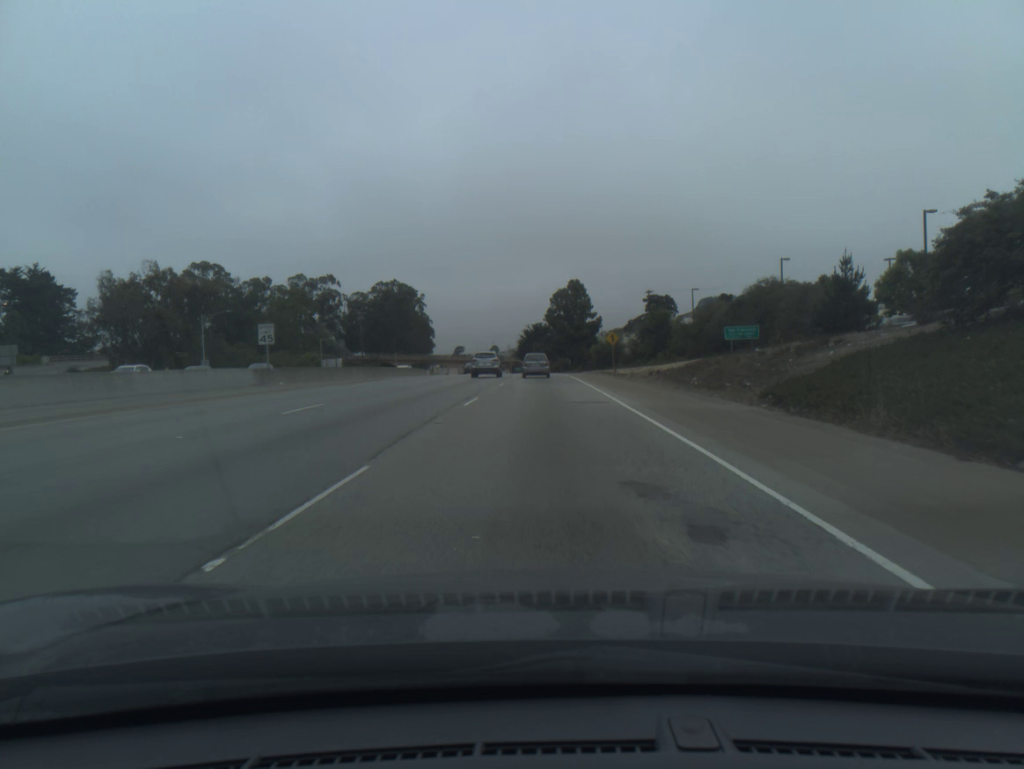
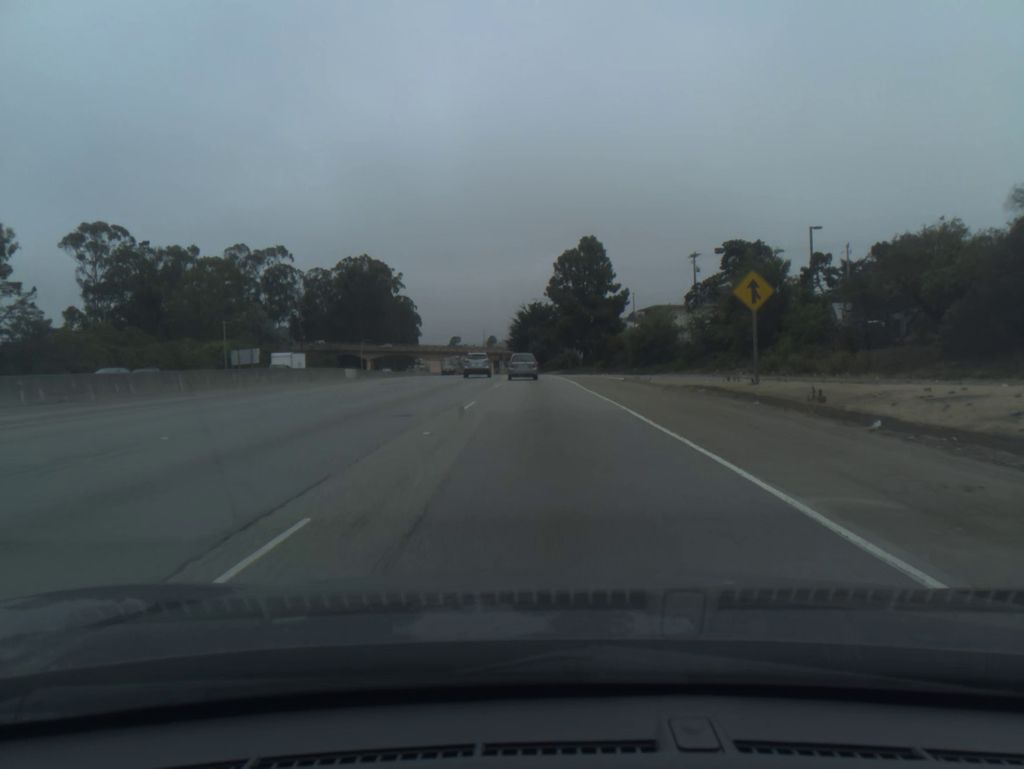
(-0.1, +45.6) m; 0°
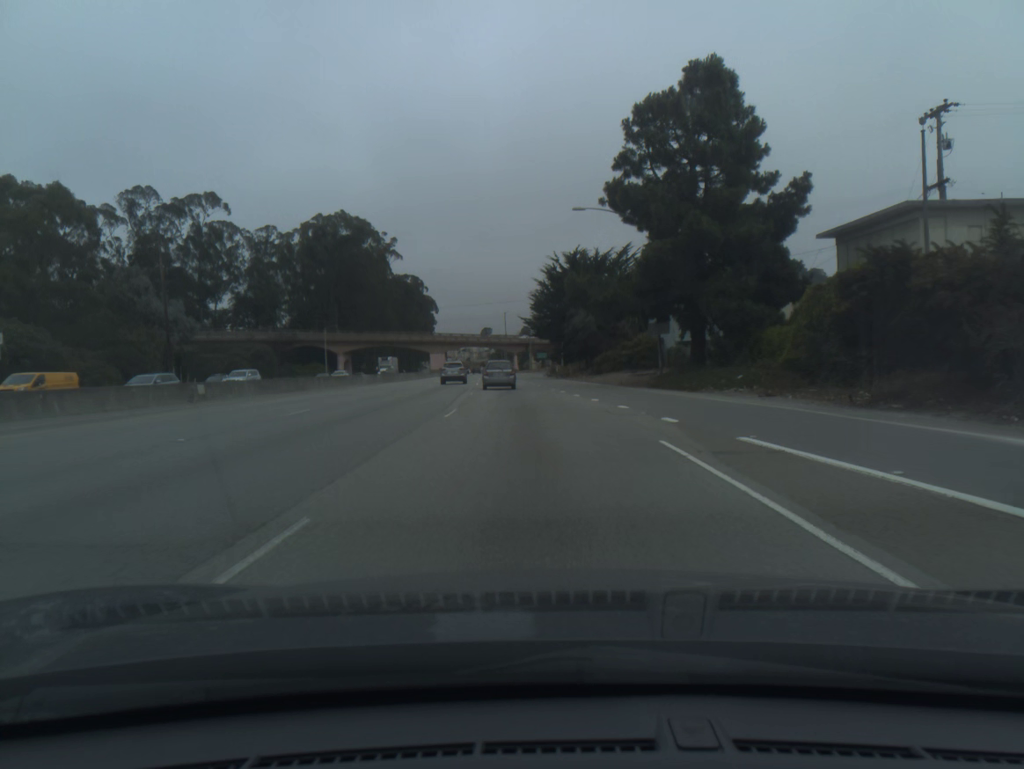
(-0.9, +58.5) m; -2°
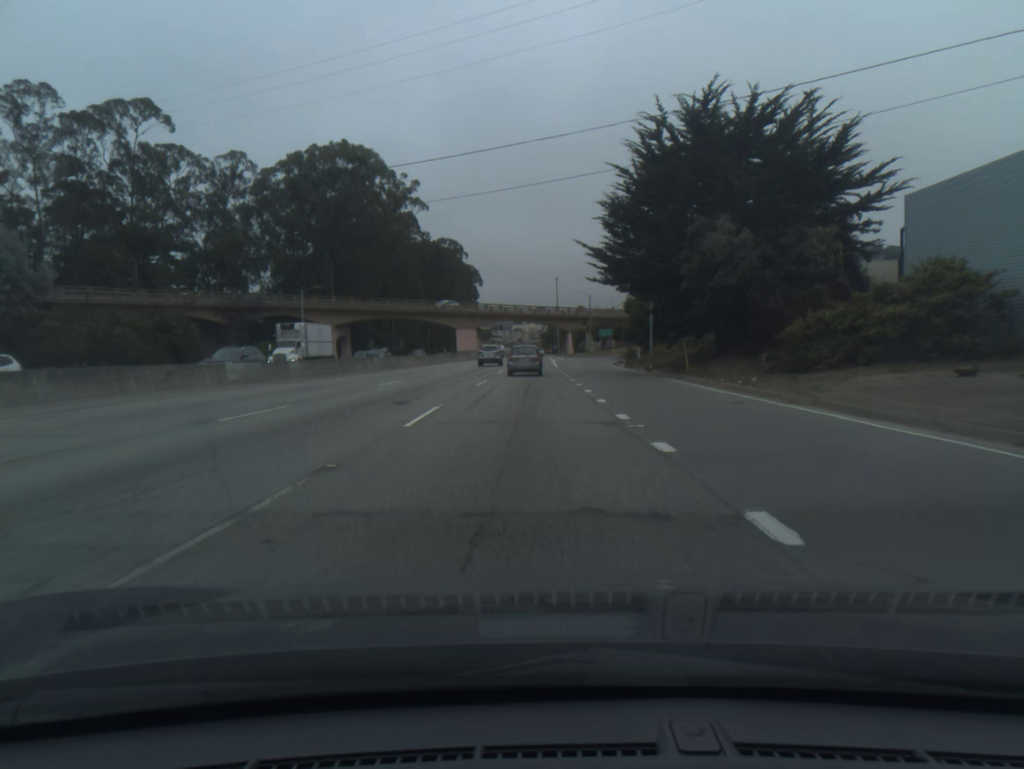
(-1.4, +42.1) m; -4°
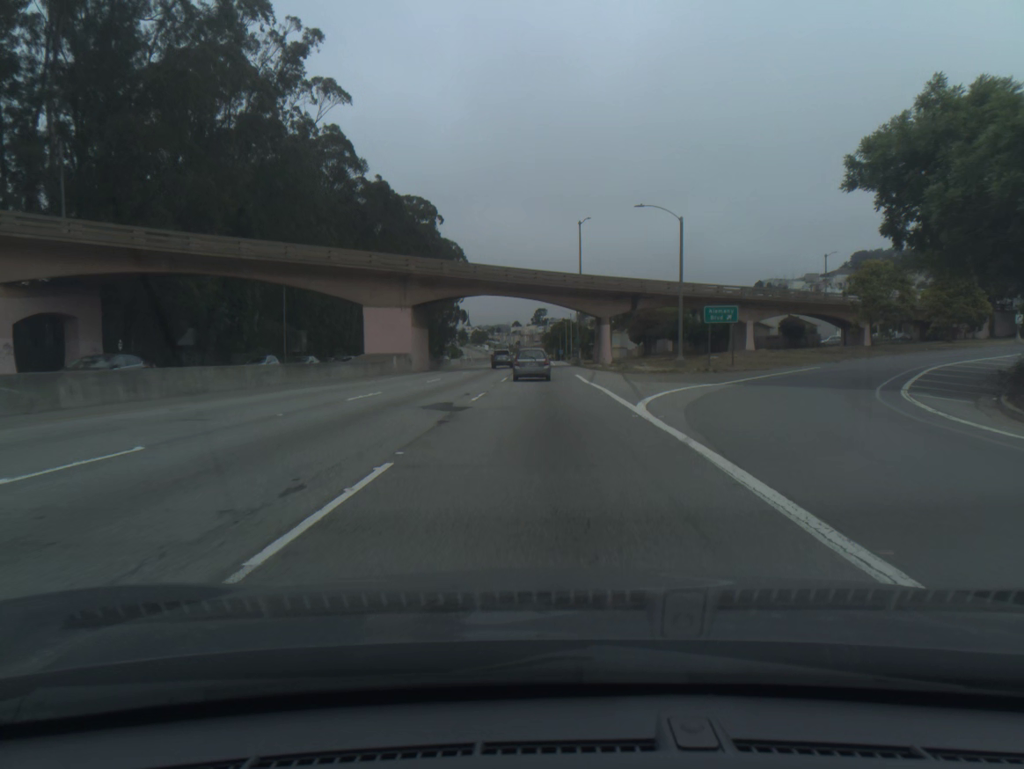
(-0.9, +67.2) m; 0°
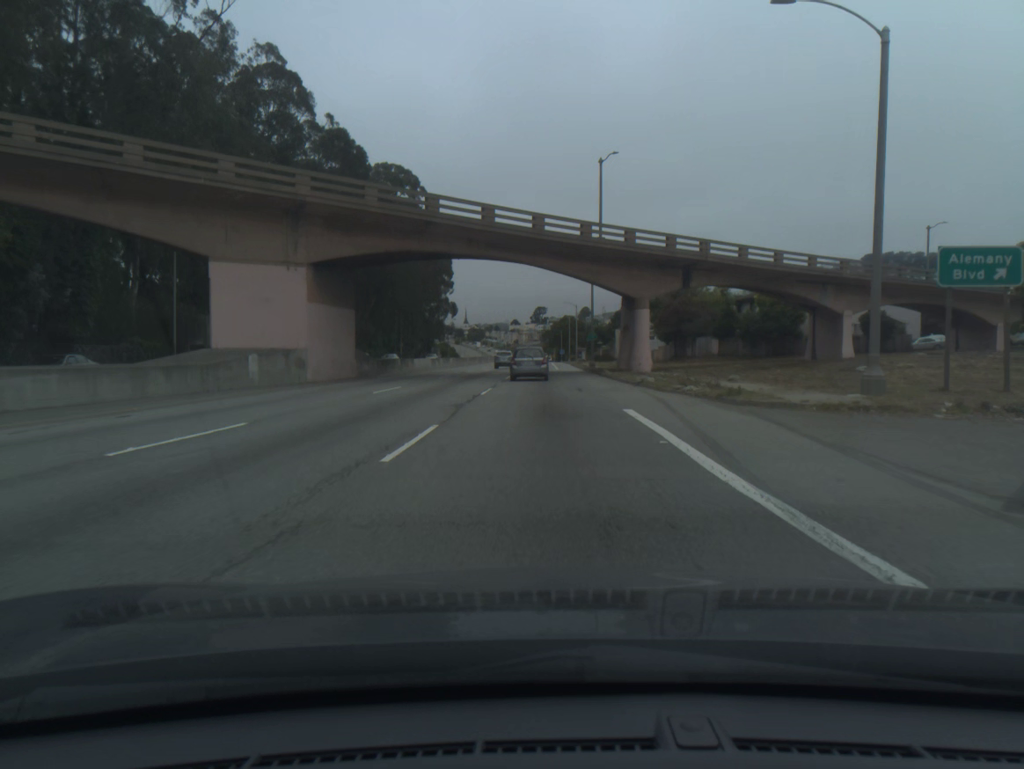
(0.0, +25.8) m; 0°
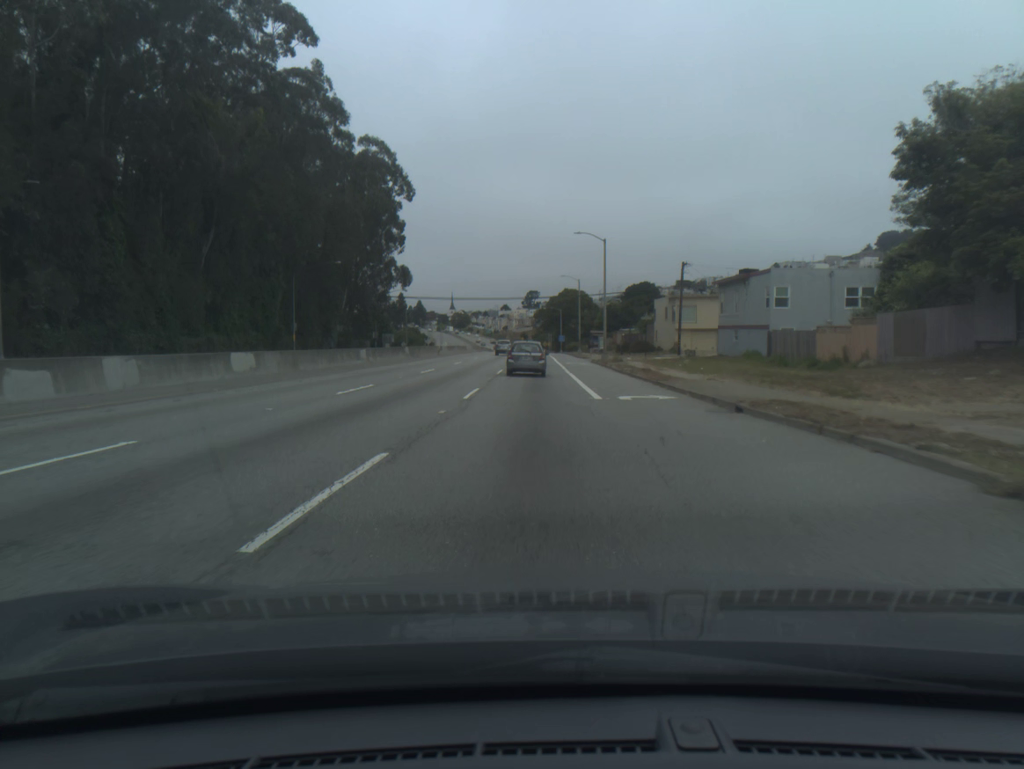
(+0.4, +62.6) m; +1°
